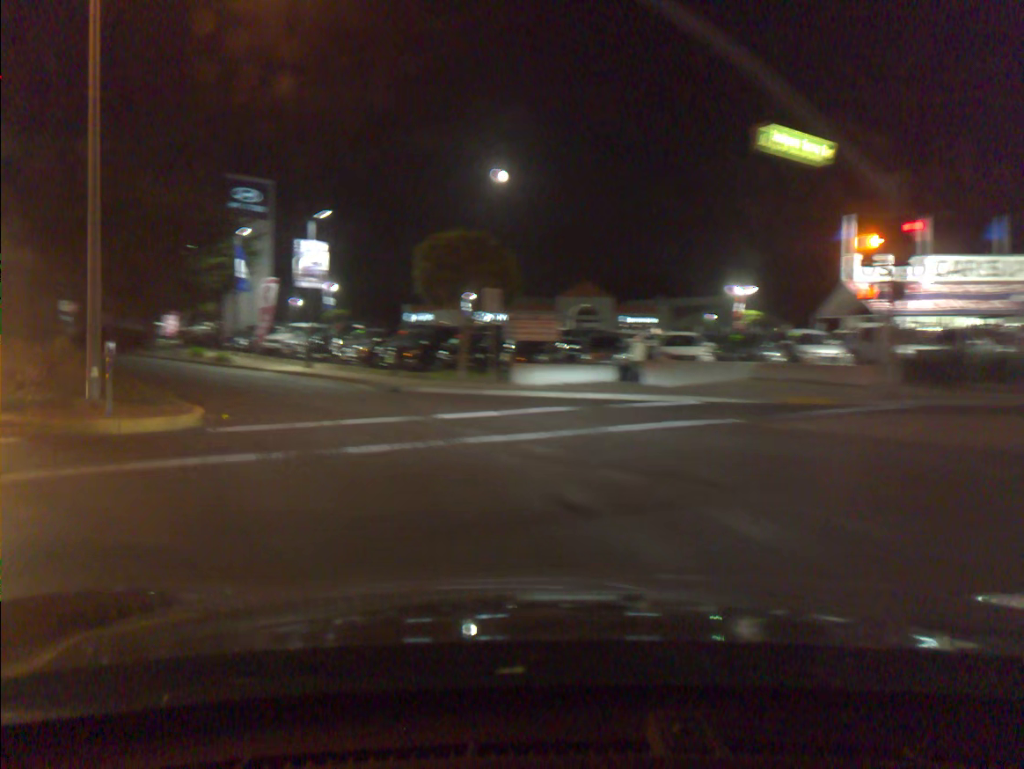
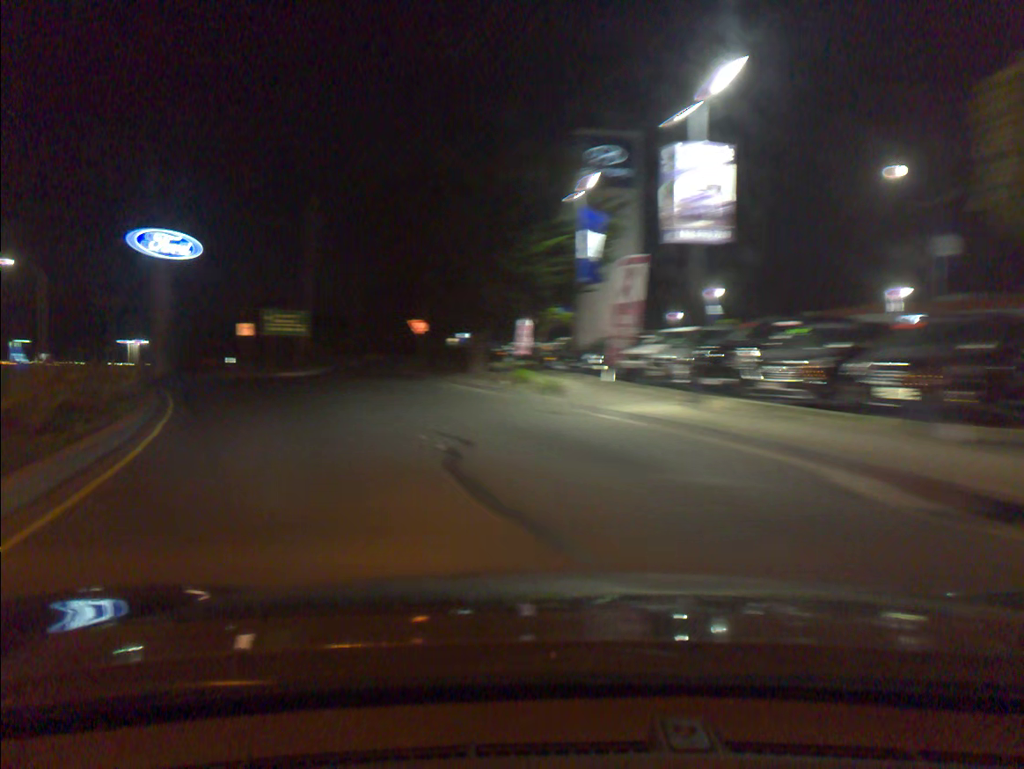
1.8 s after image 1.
(-4.0, +16.5) m; -27°
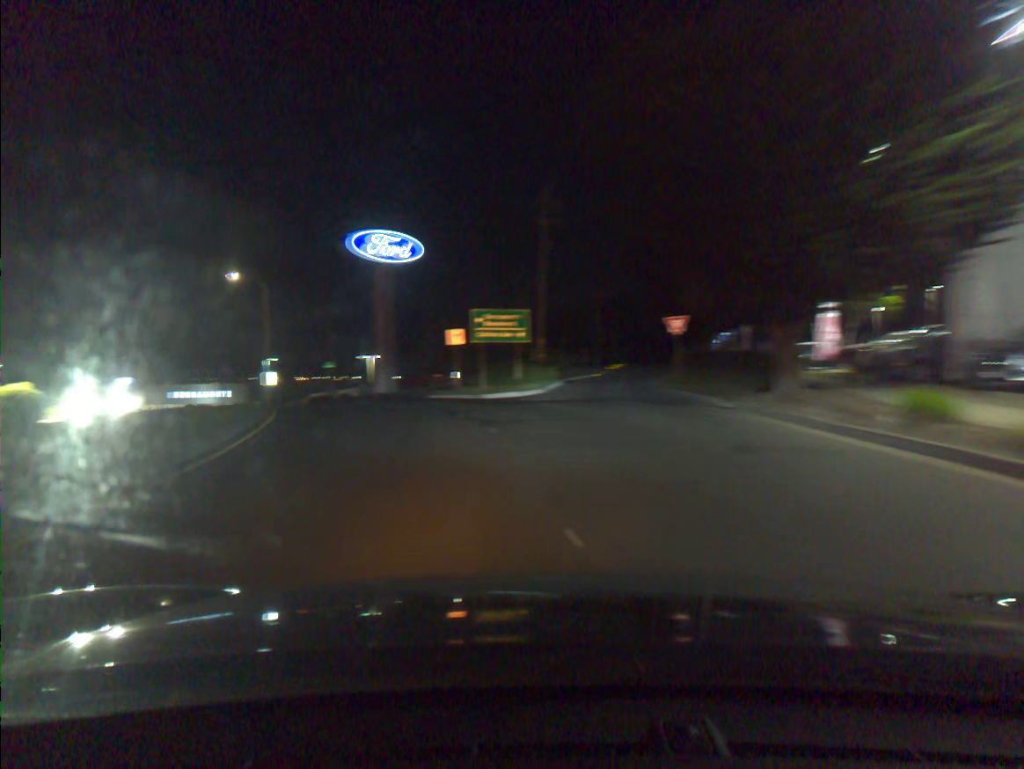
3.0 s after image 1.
(-1.8, +11.8) m; -17°
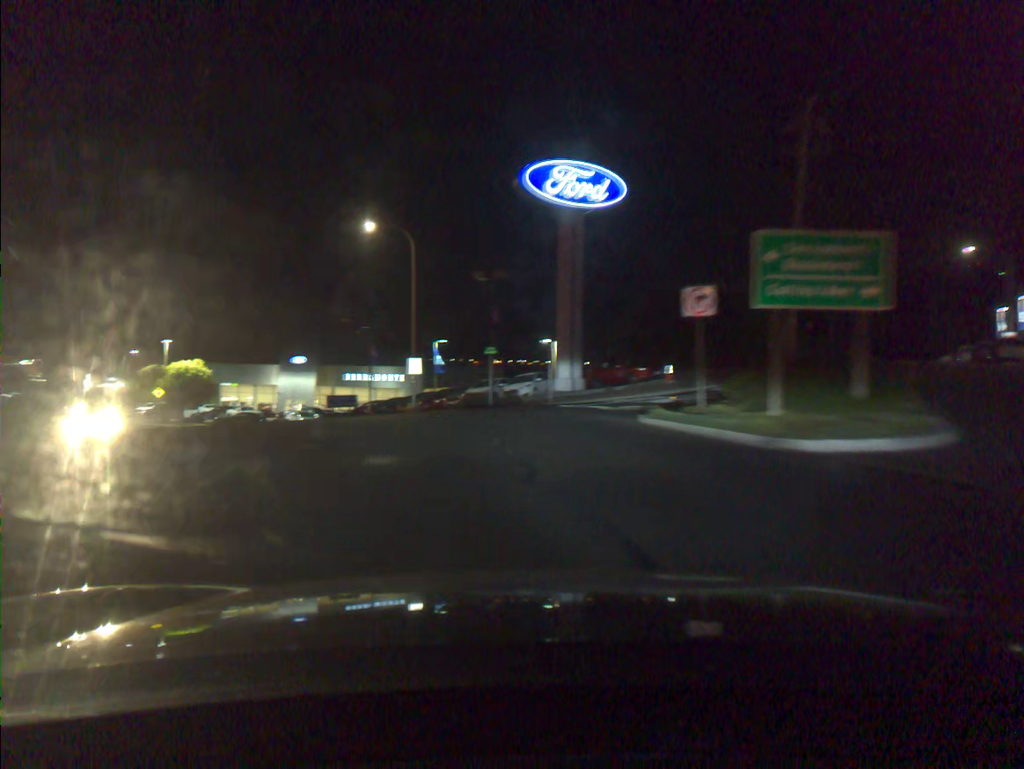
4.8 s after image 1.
(-2.2, +16.2) m; -13°
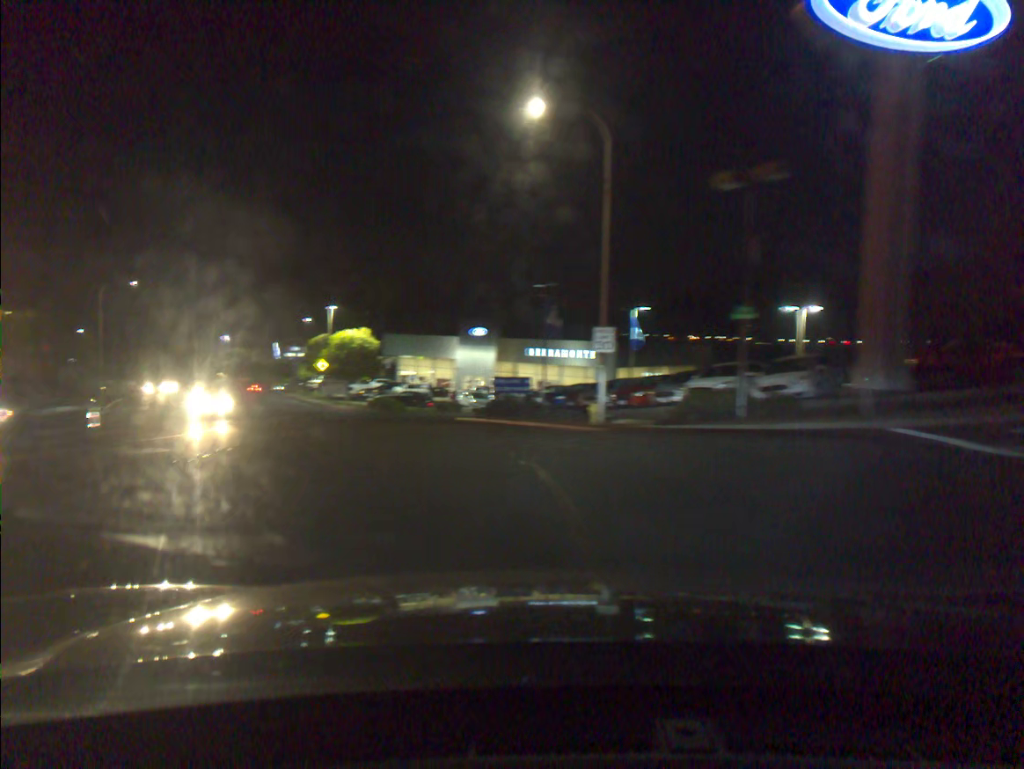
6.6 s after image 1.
(-1.9, +15.3) m; -14°
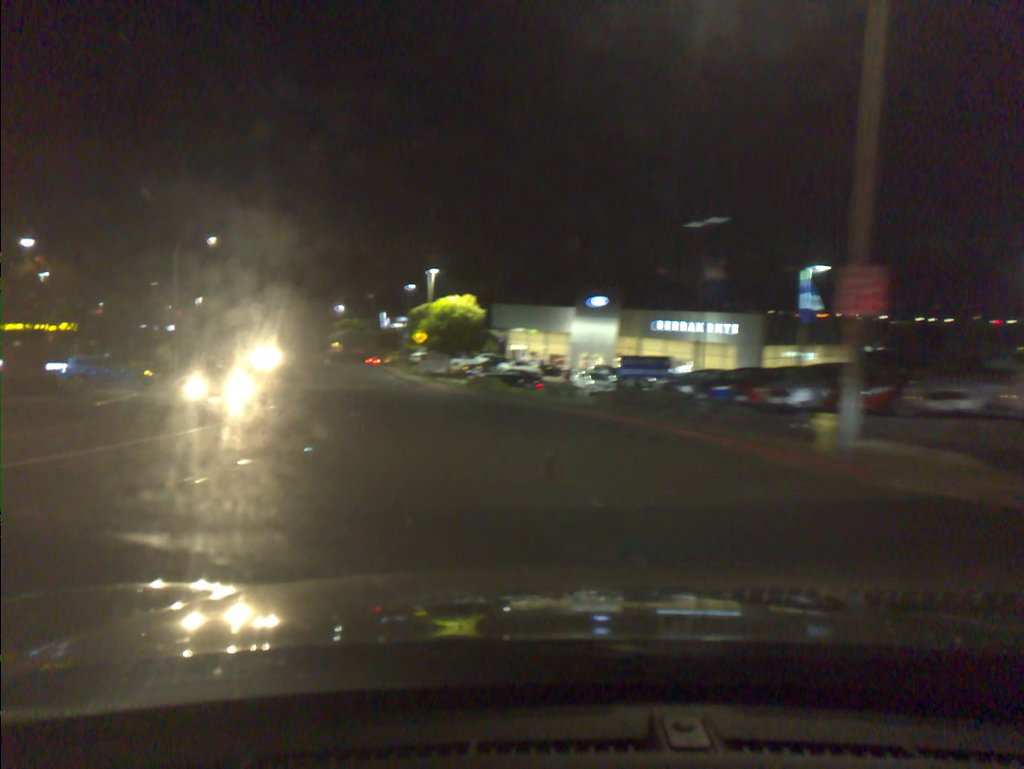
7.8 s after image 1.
(-0.8, +10.8) m; -8°
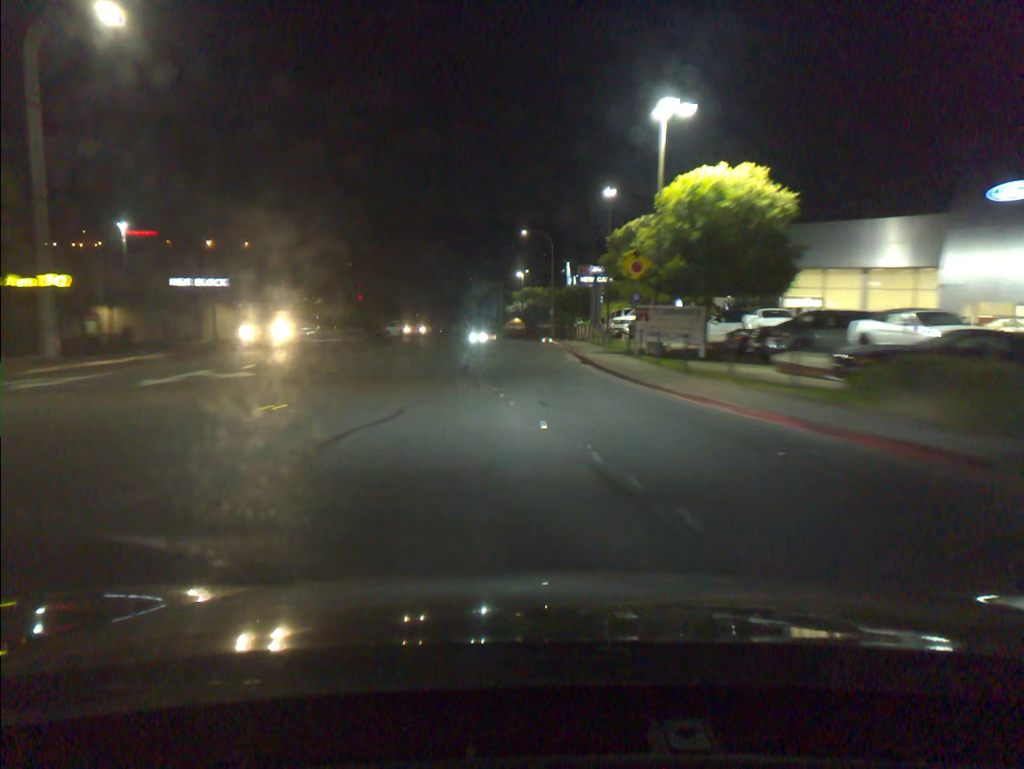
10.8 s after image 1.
(-5.1, +35.2) m; -13°
